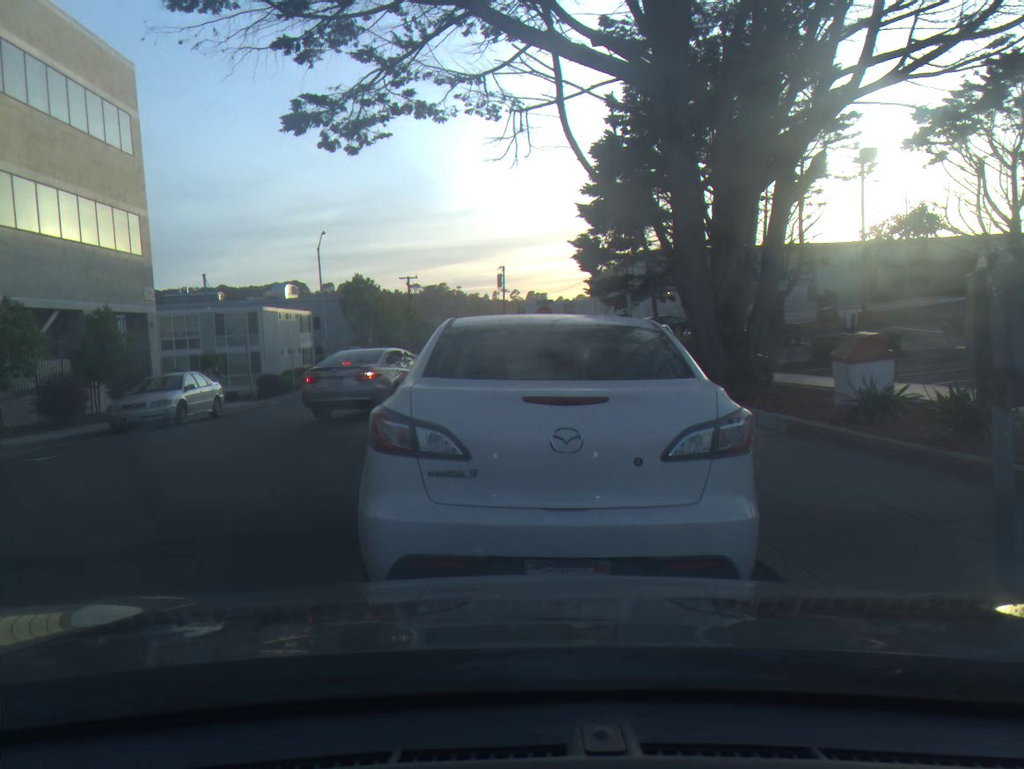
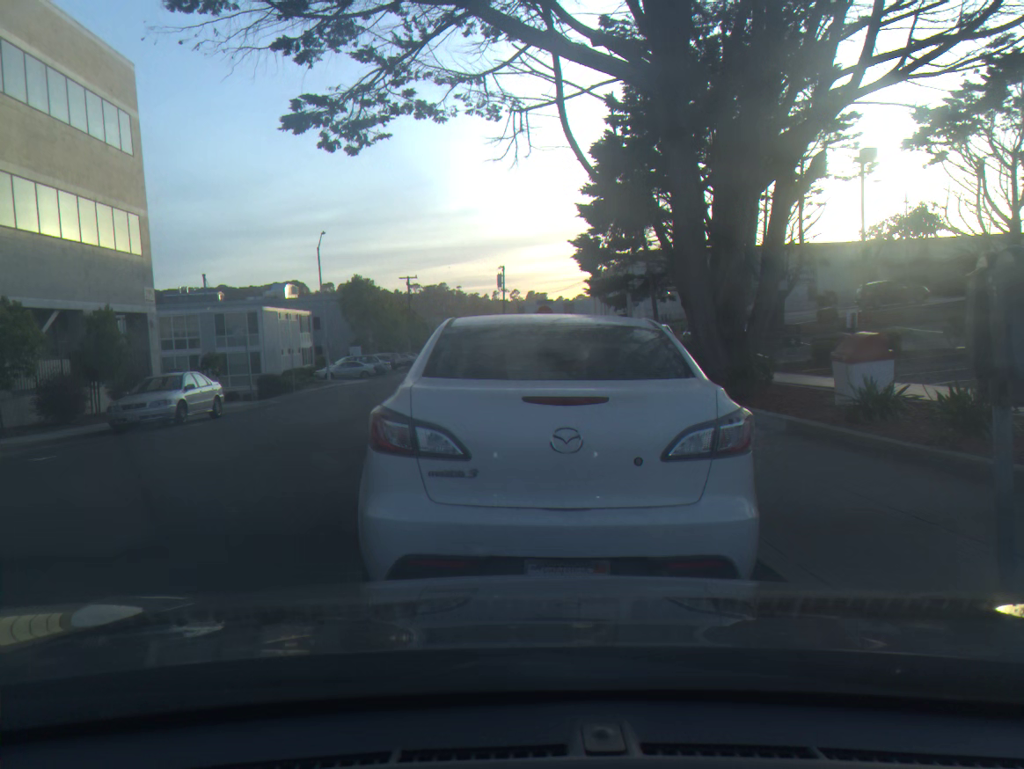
(0.0, 0.0) m; 0°
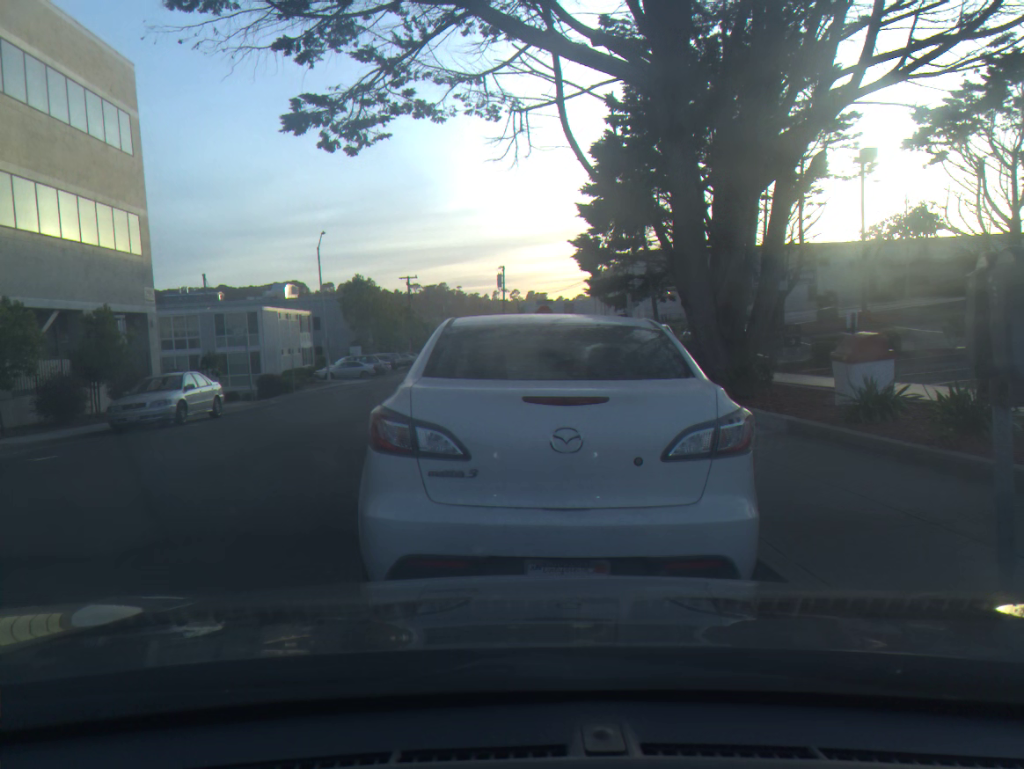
(0.0, 0.0) m; 0°
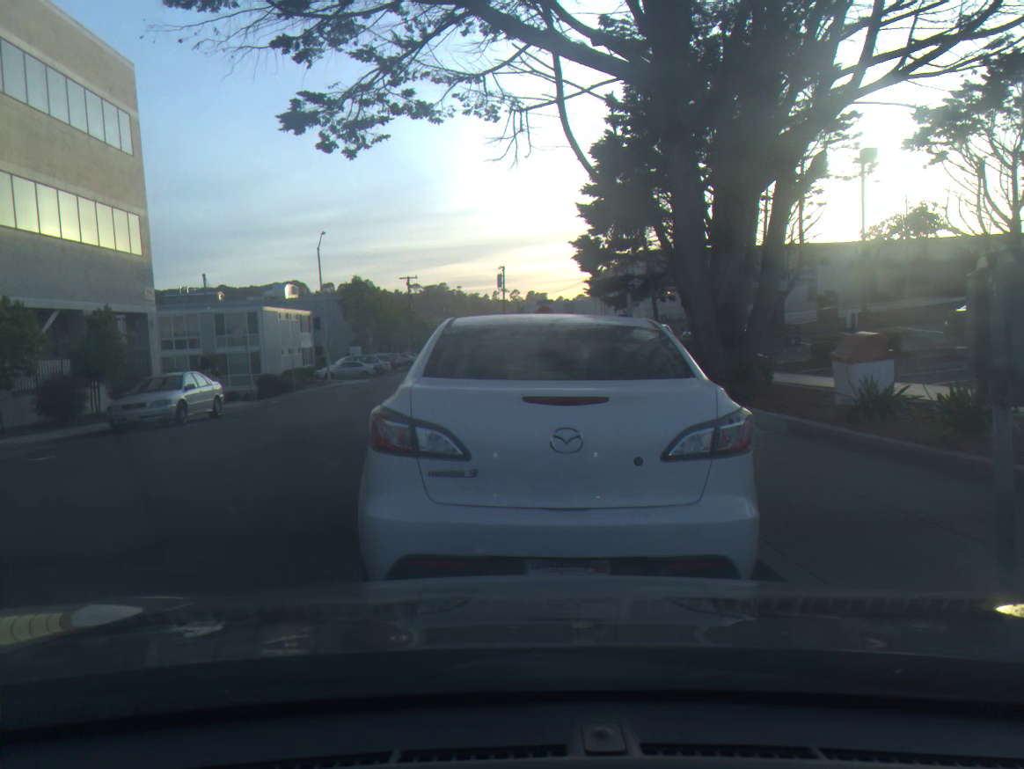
(0.0, 0.0) m; 0°
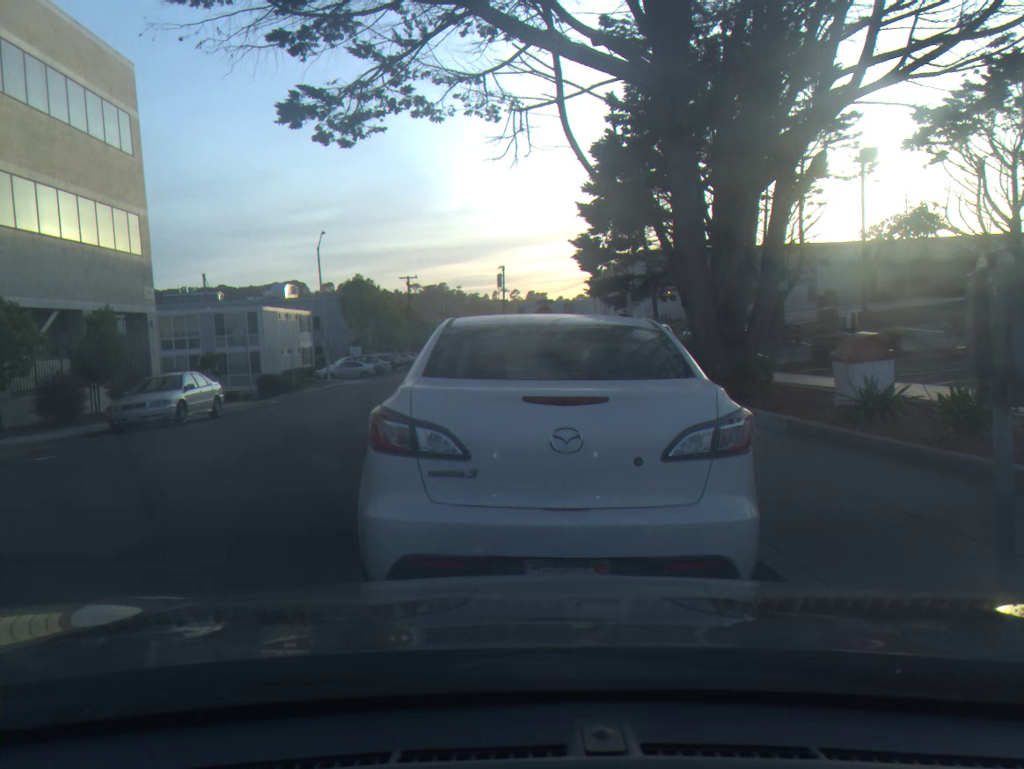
(0.0, 0.0) m; 0°
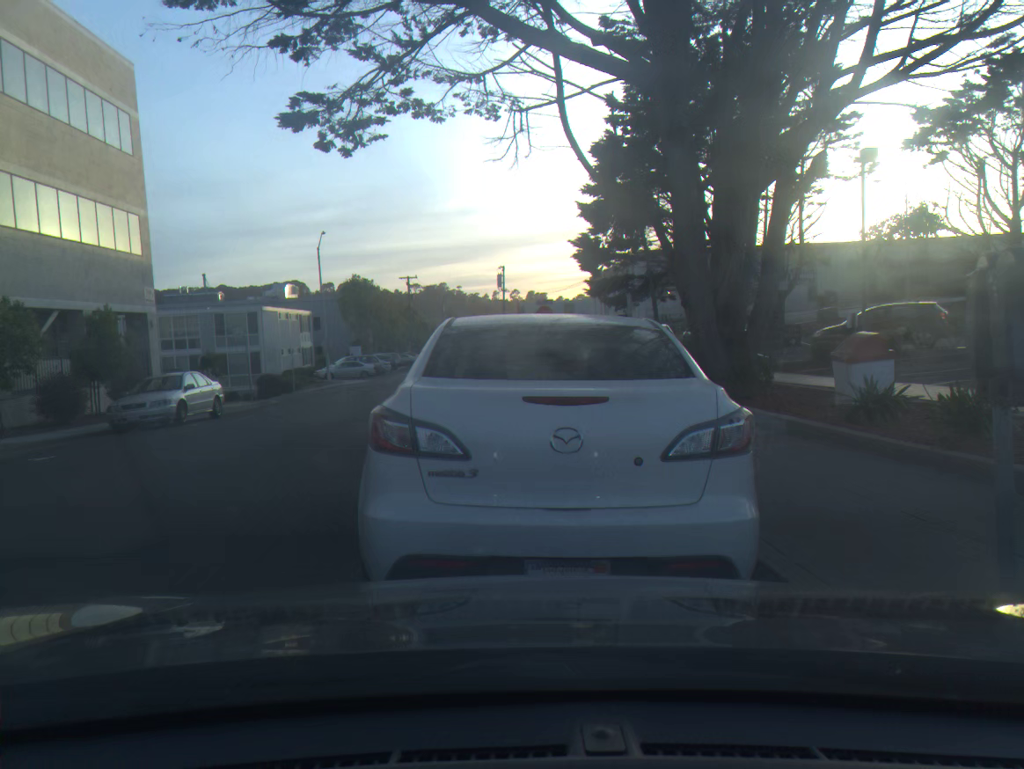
(0.0, 0.0) m; 0°
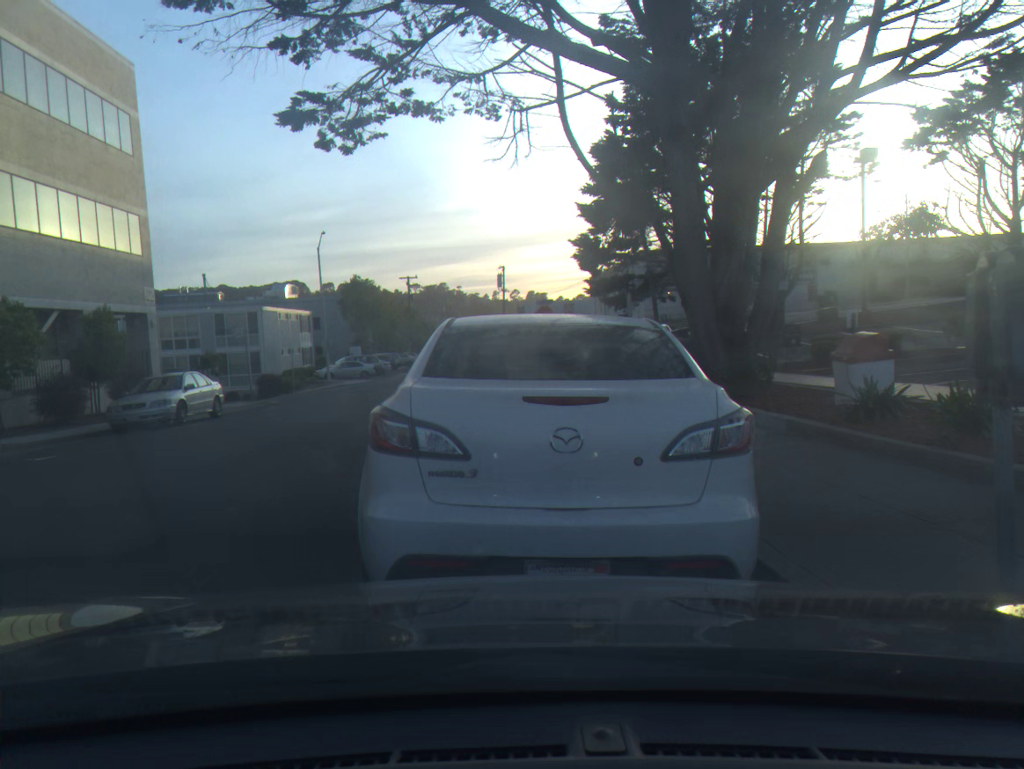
(0.0, 0.0) m; 0°
